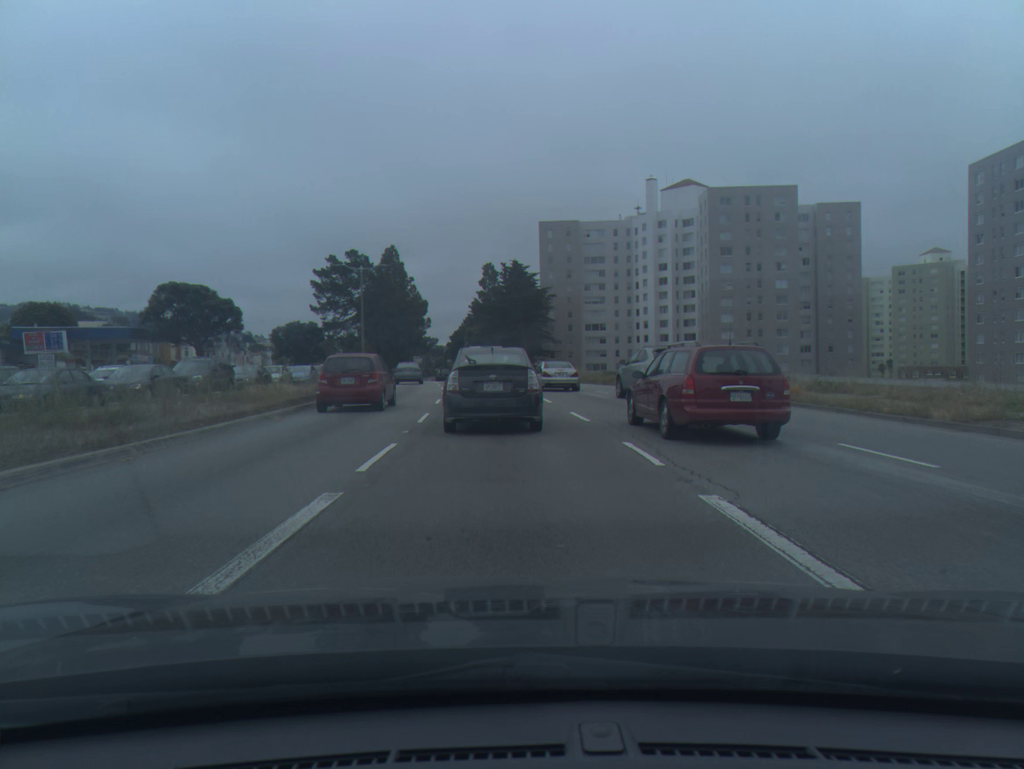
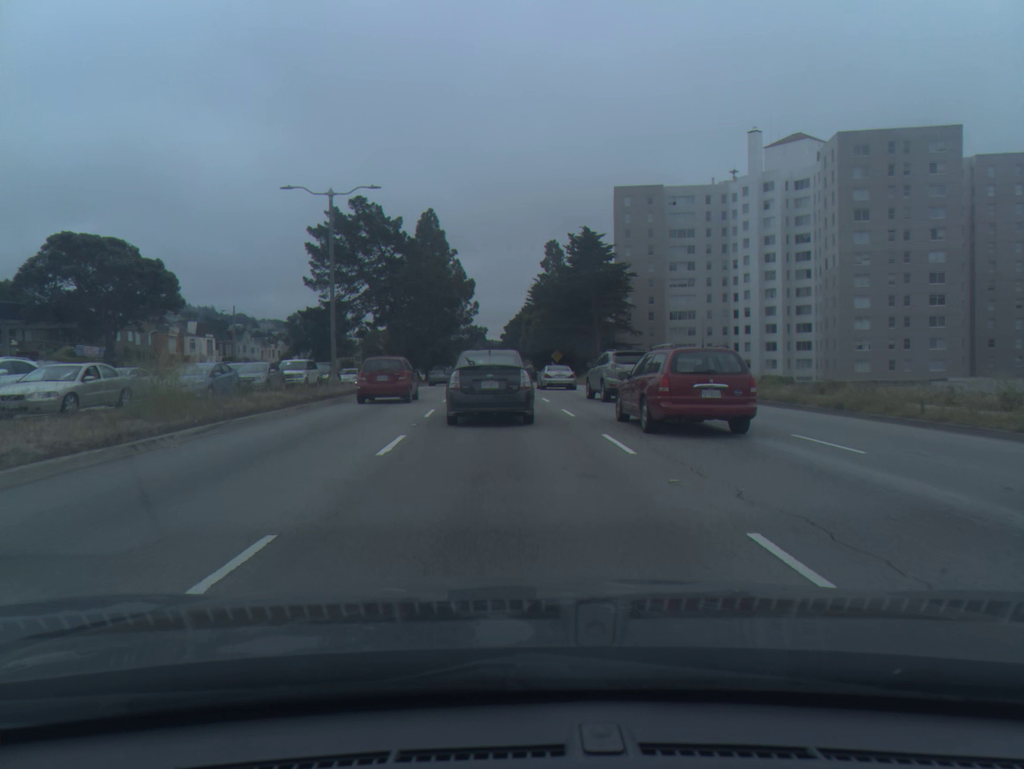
(-0.9, +27.9) m; -4°
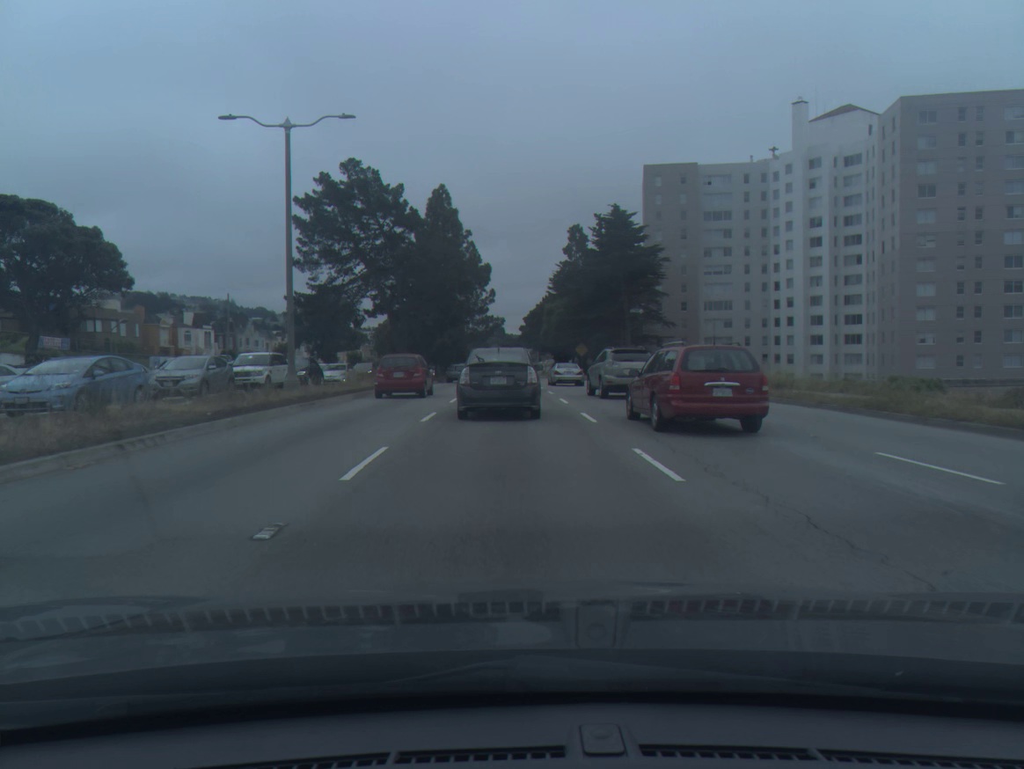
(-0.1, +9.8) m; -1°
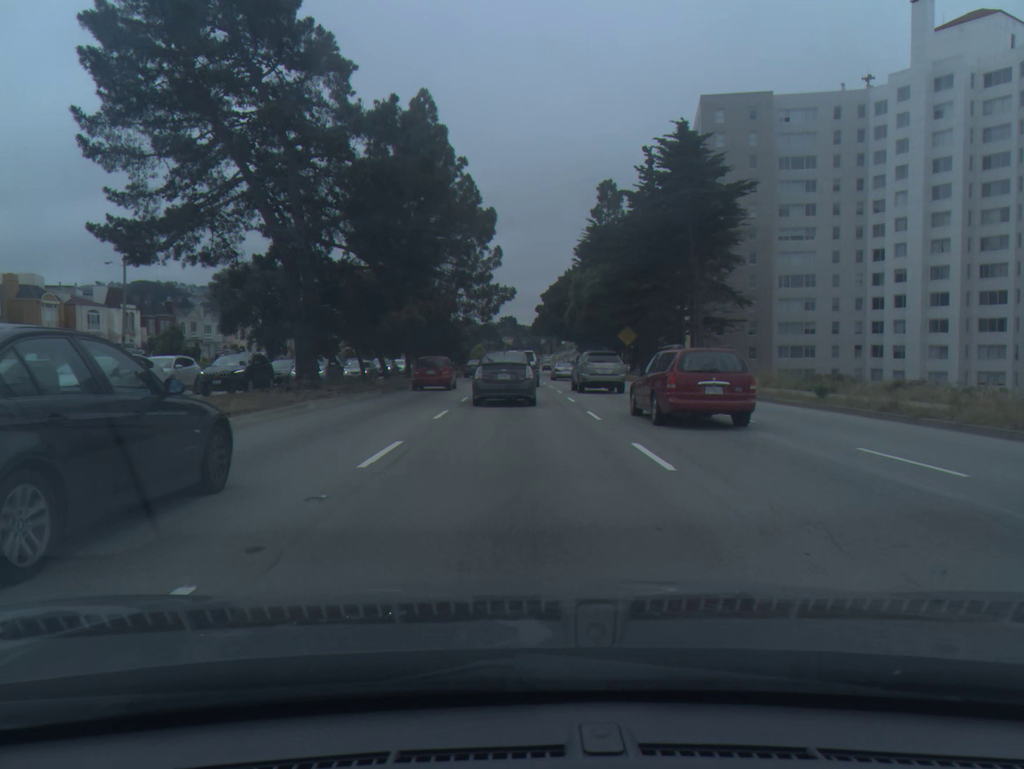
(-0.4, +29.0) m; -1°
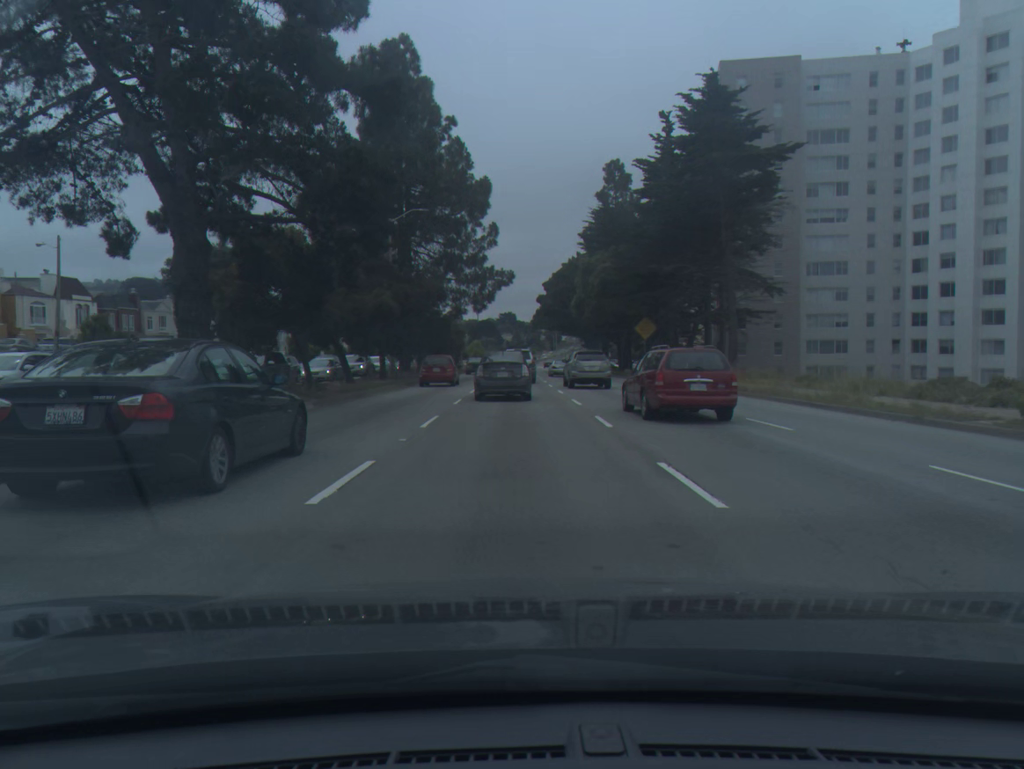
(0.0, +9.5) m; 0°
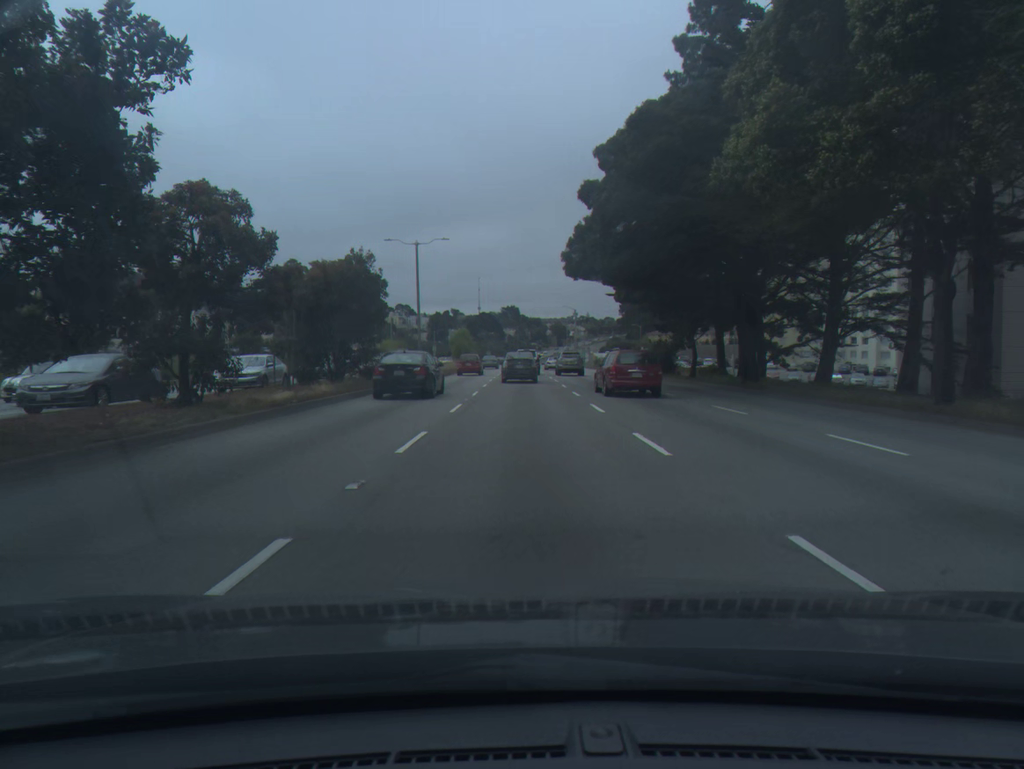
(-0.3, +48.4) m; 0°
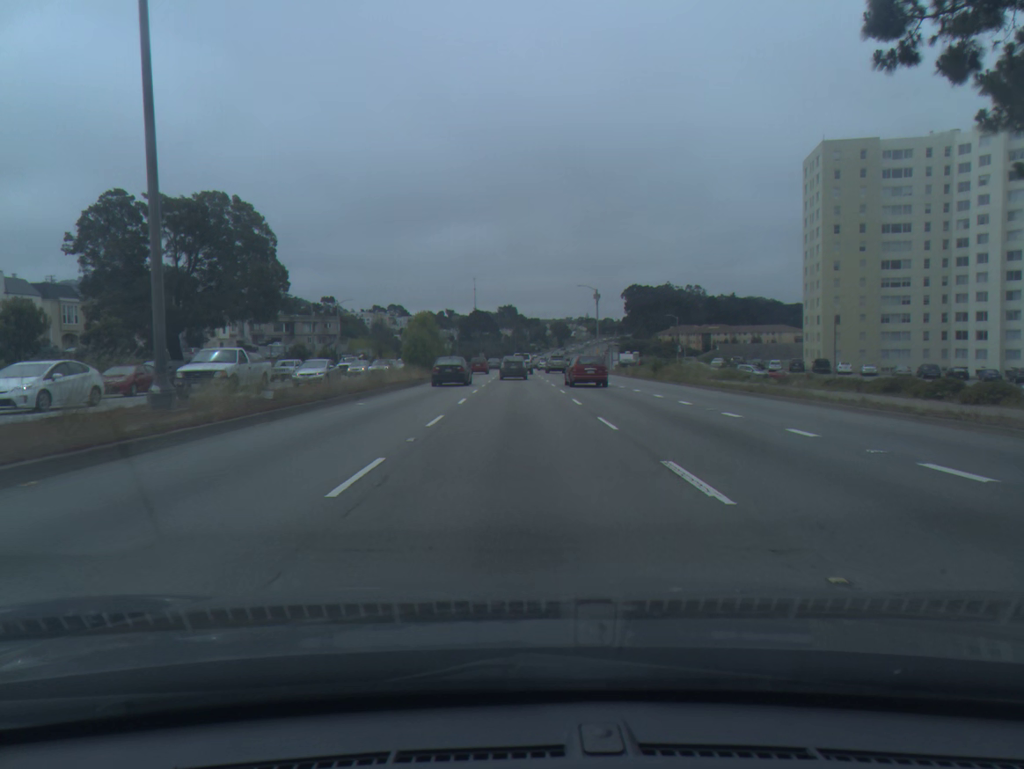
(+0.2, +39.9) m; 0°
